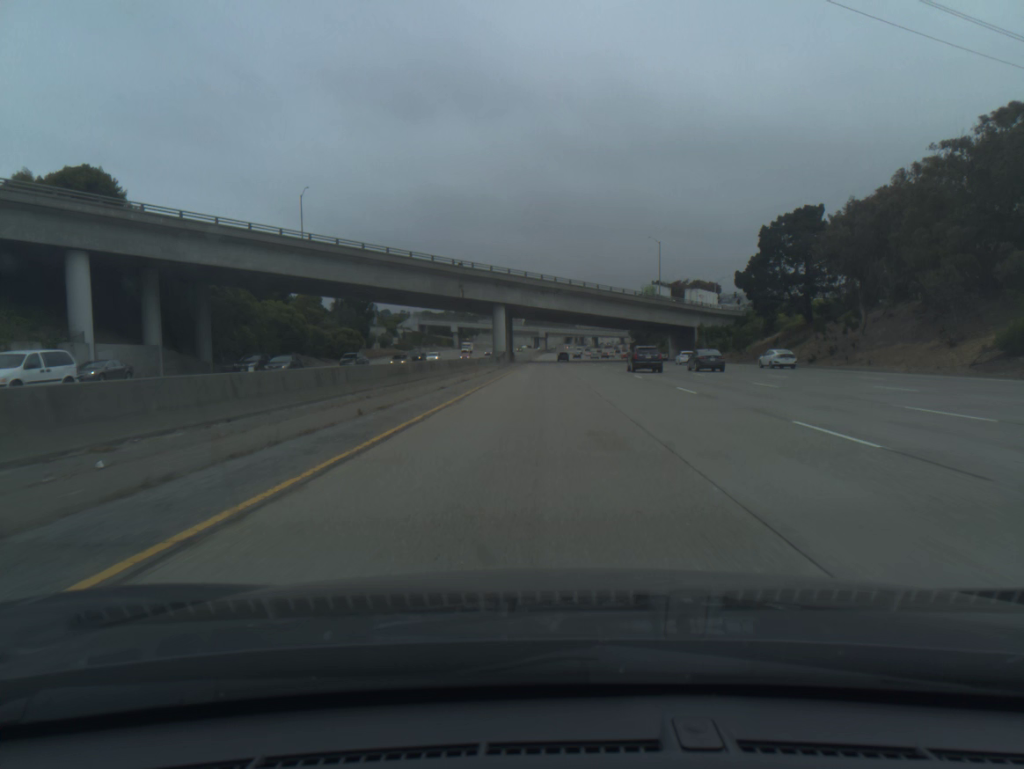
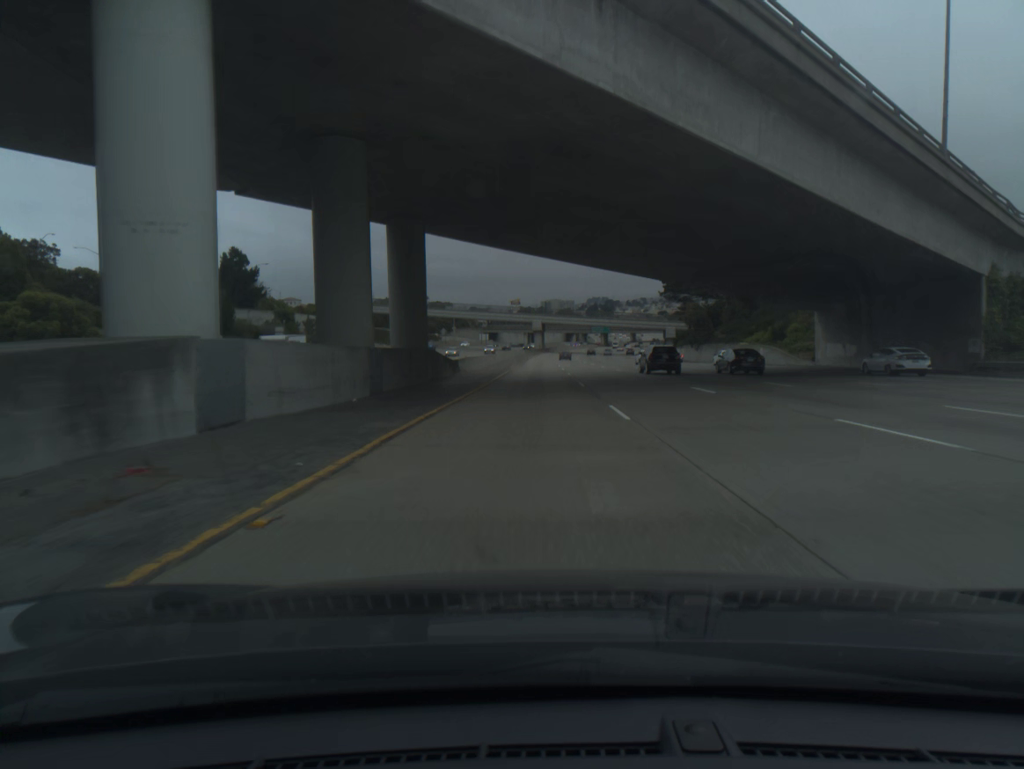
(0.0, +85.7) m; 0°
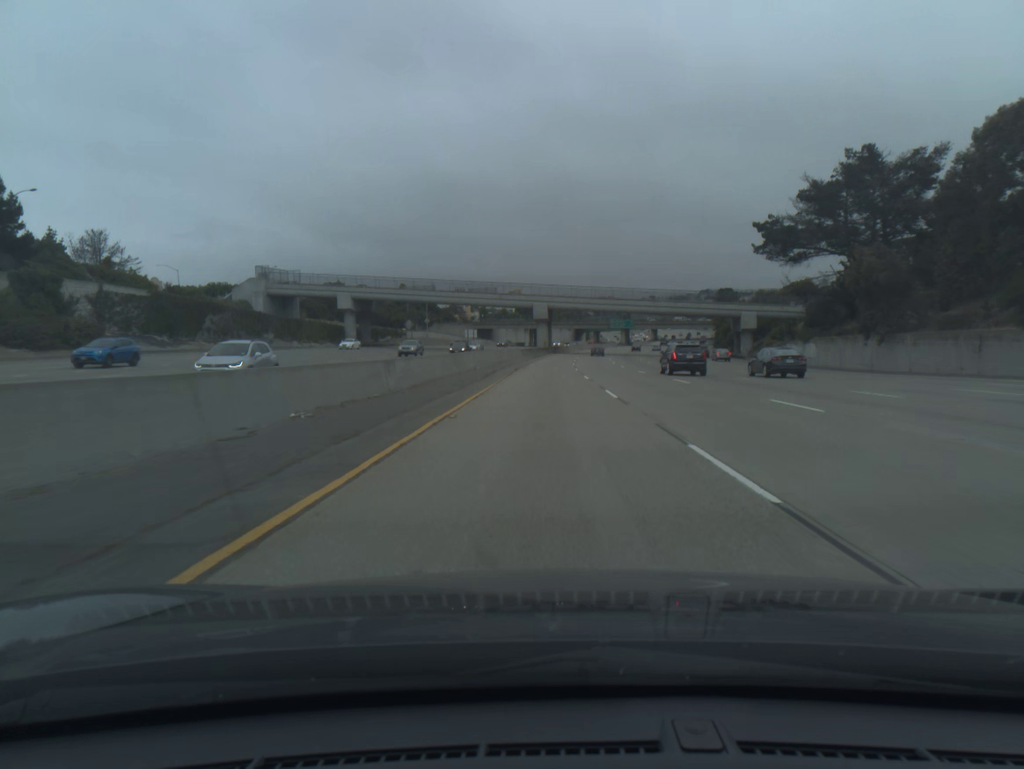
(-0.4, +64.3) m; 0°
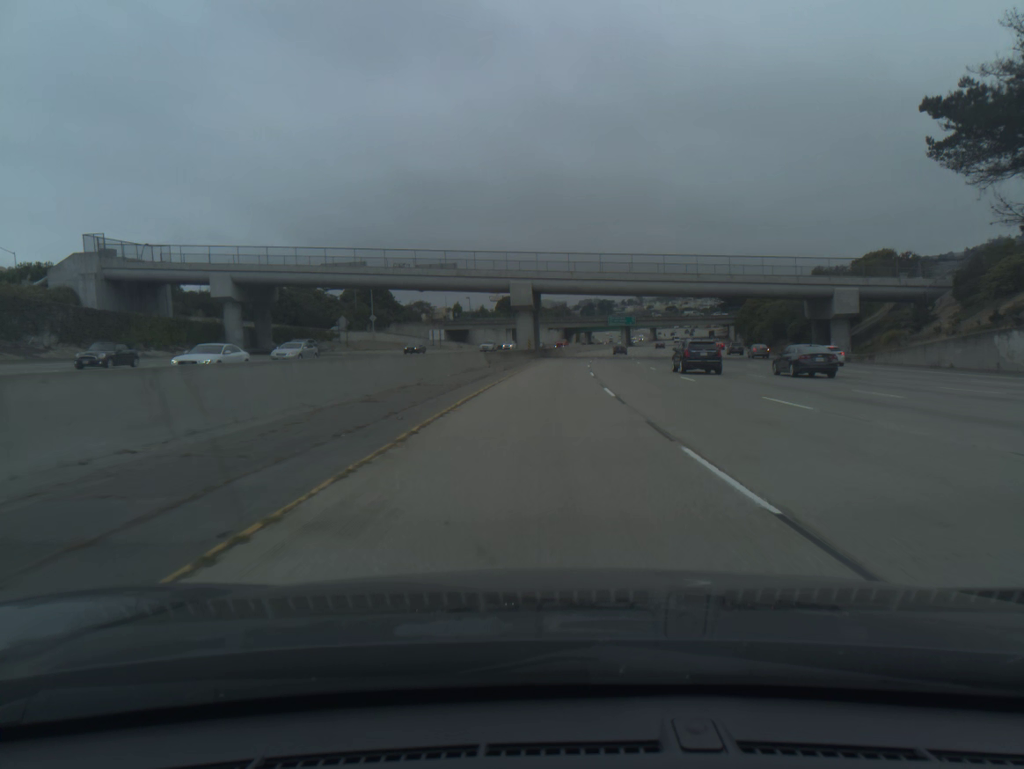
(+0.3, +42.9) m; +1°
